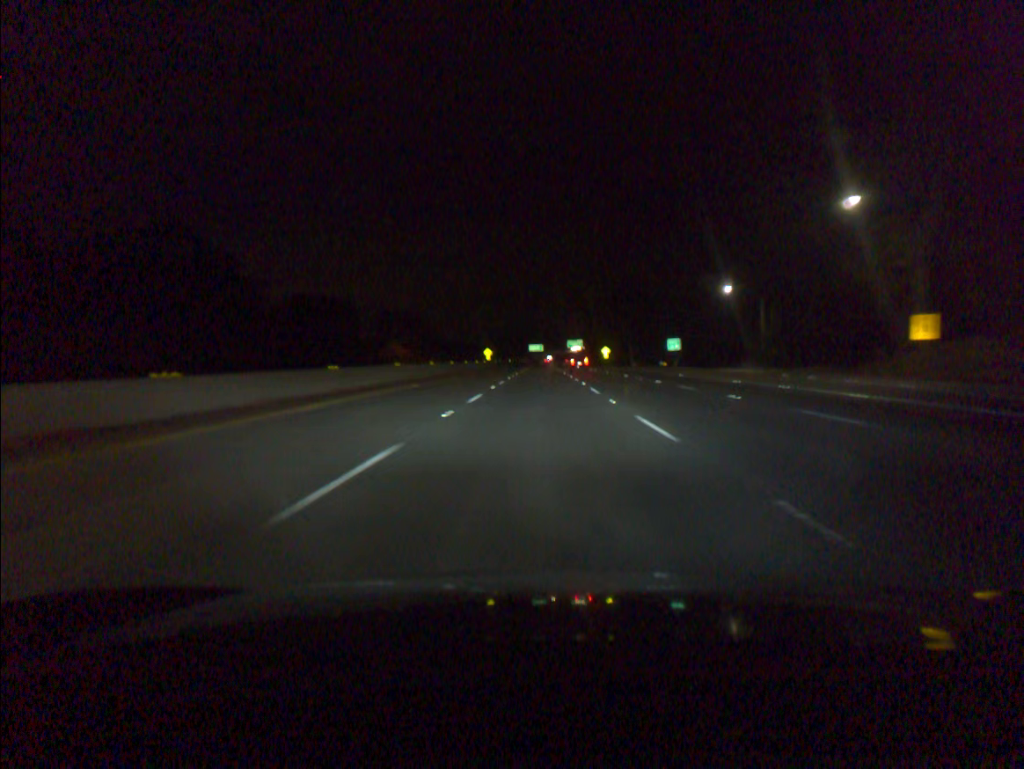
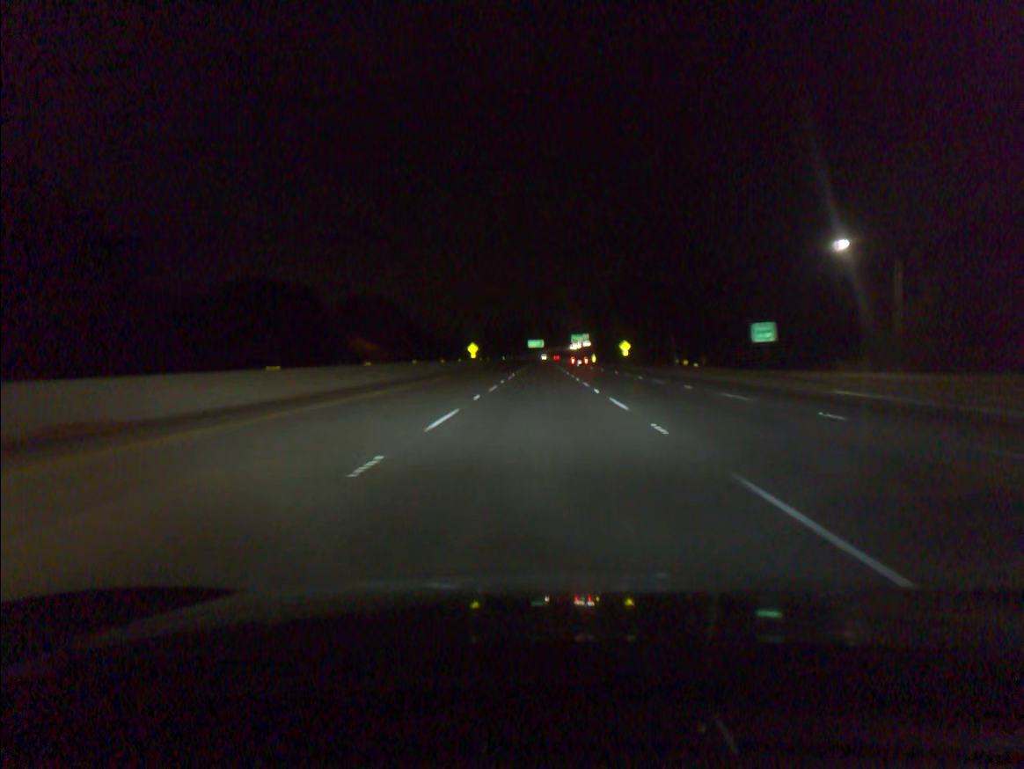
(0.0, +37.0) m; 0°
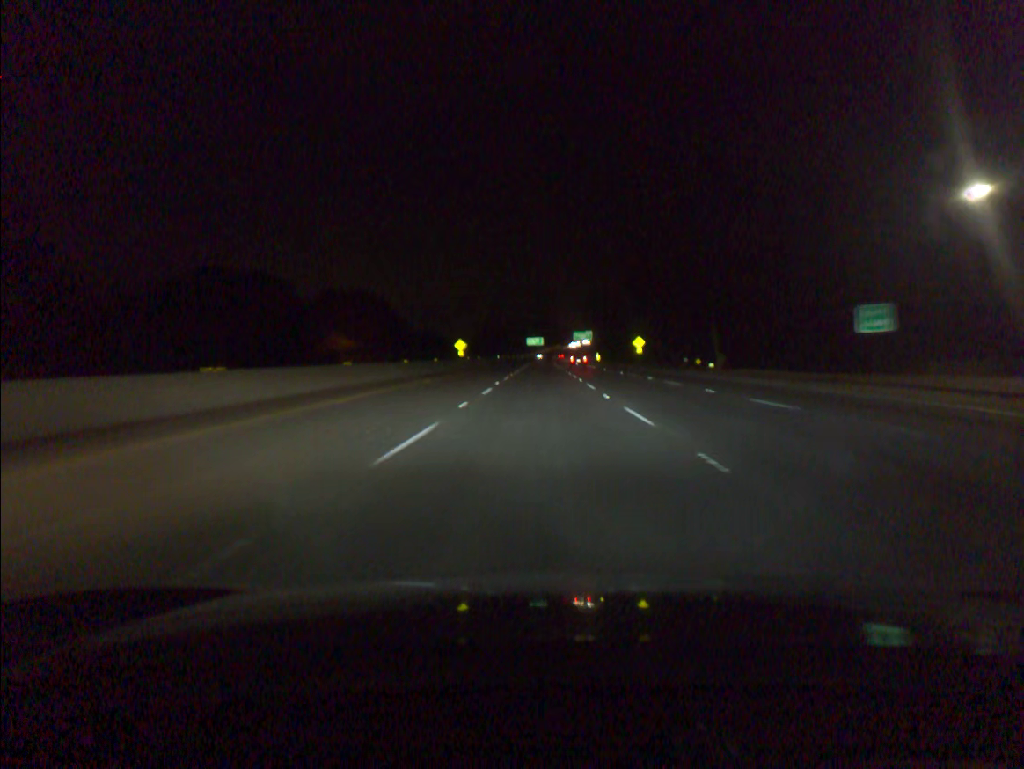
(0.0, +18.5) m; 0°
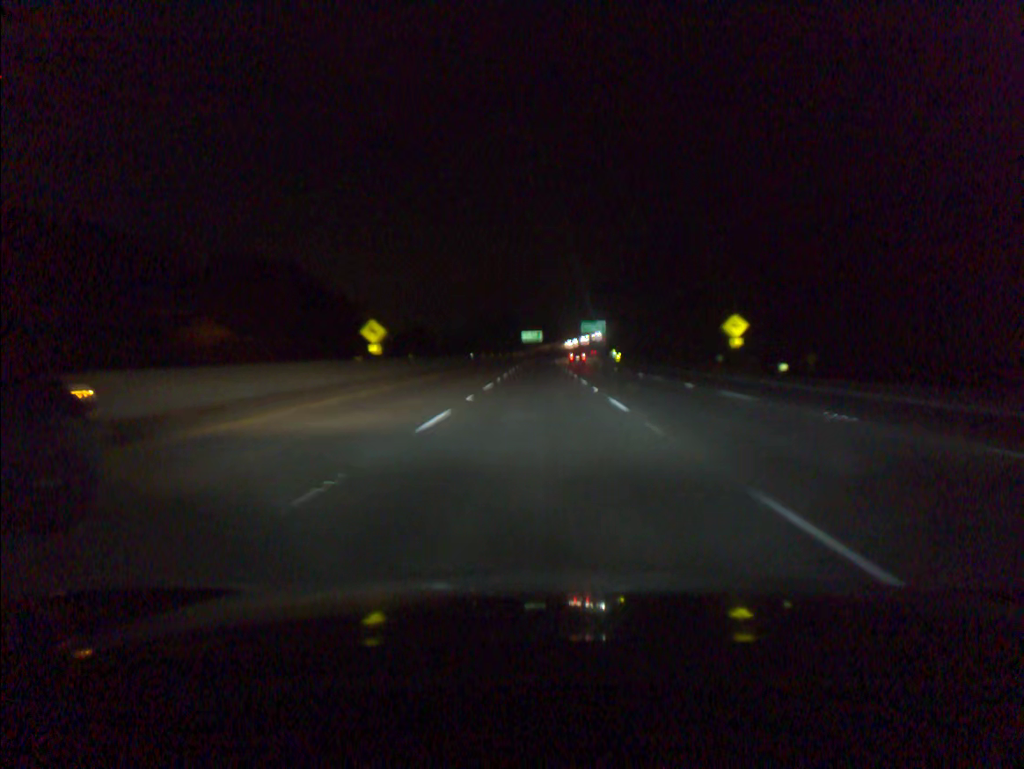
(+0.1, +55.4) m; 0°
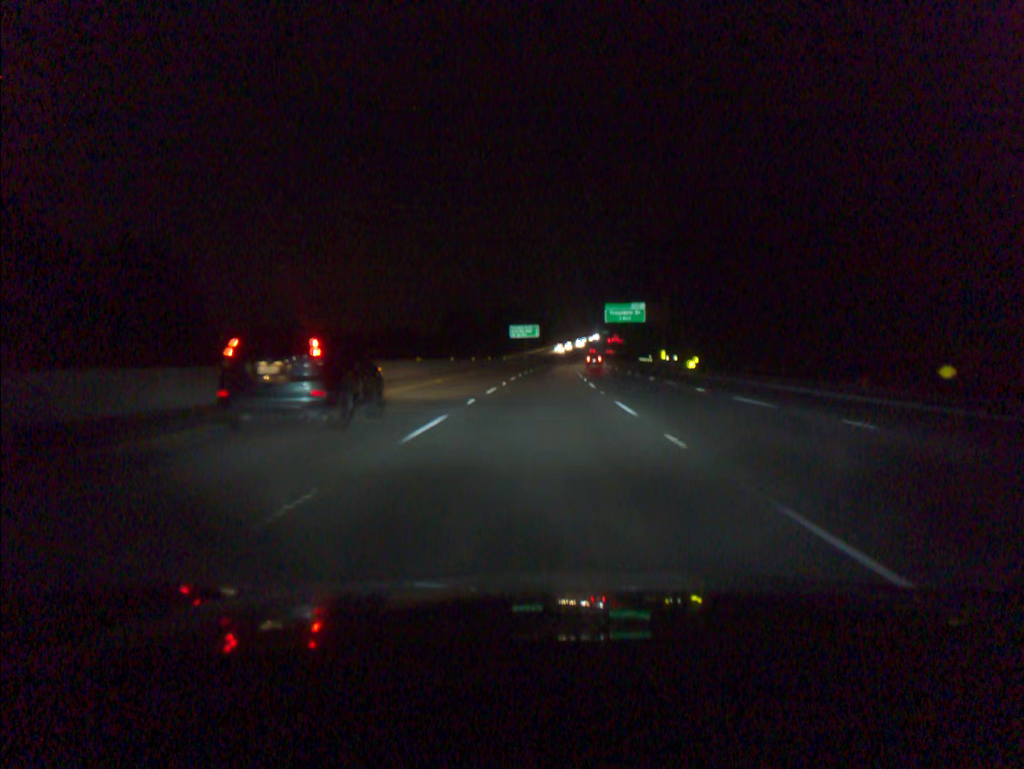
(-0.1, +73.8) m; 0°
